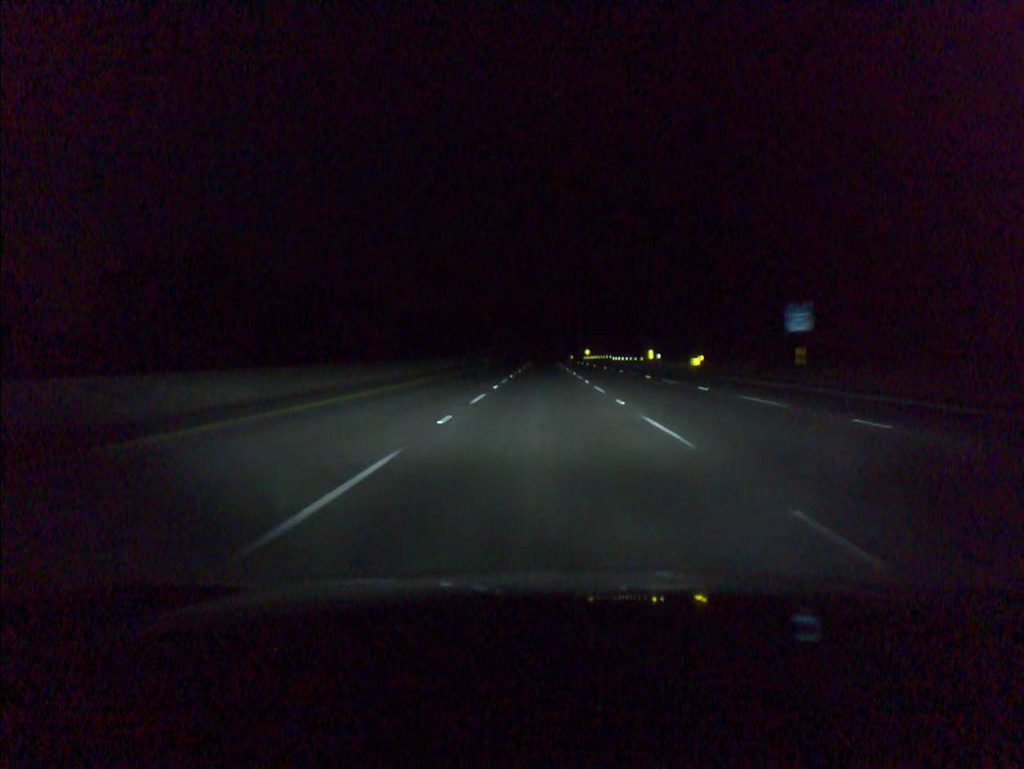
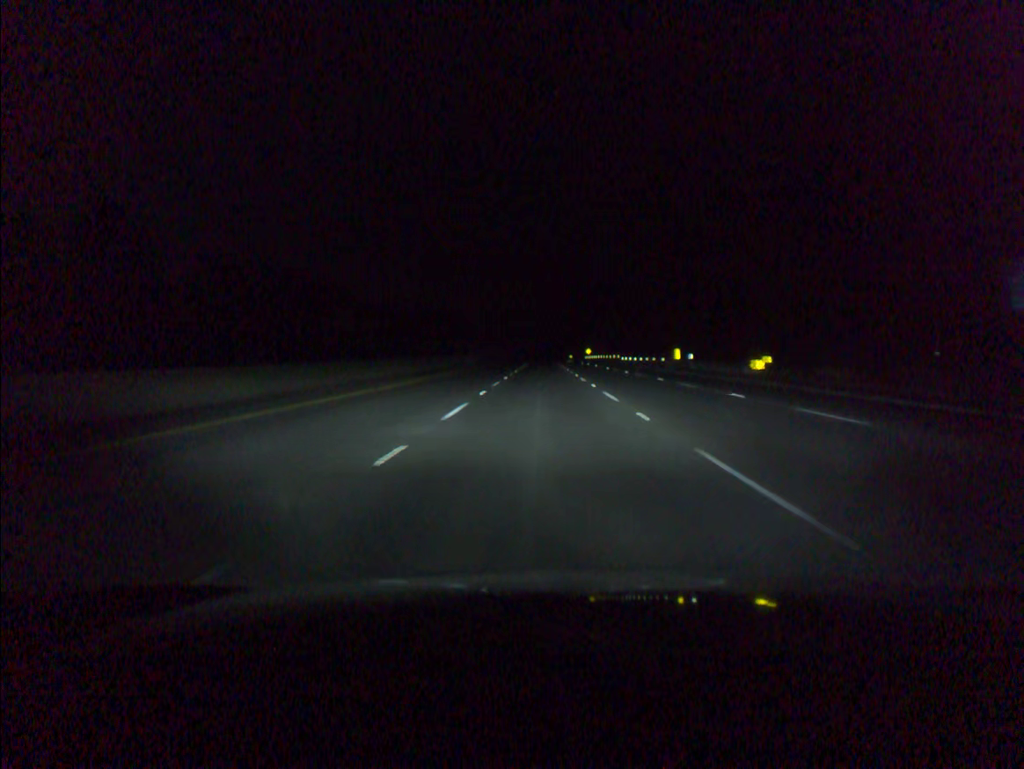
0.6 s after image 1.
(0.0, +19.6) m; 0°
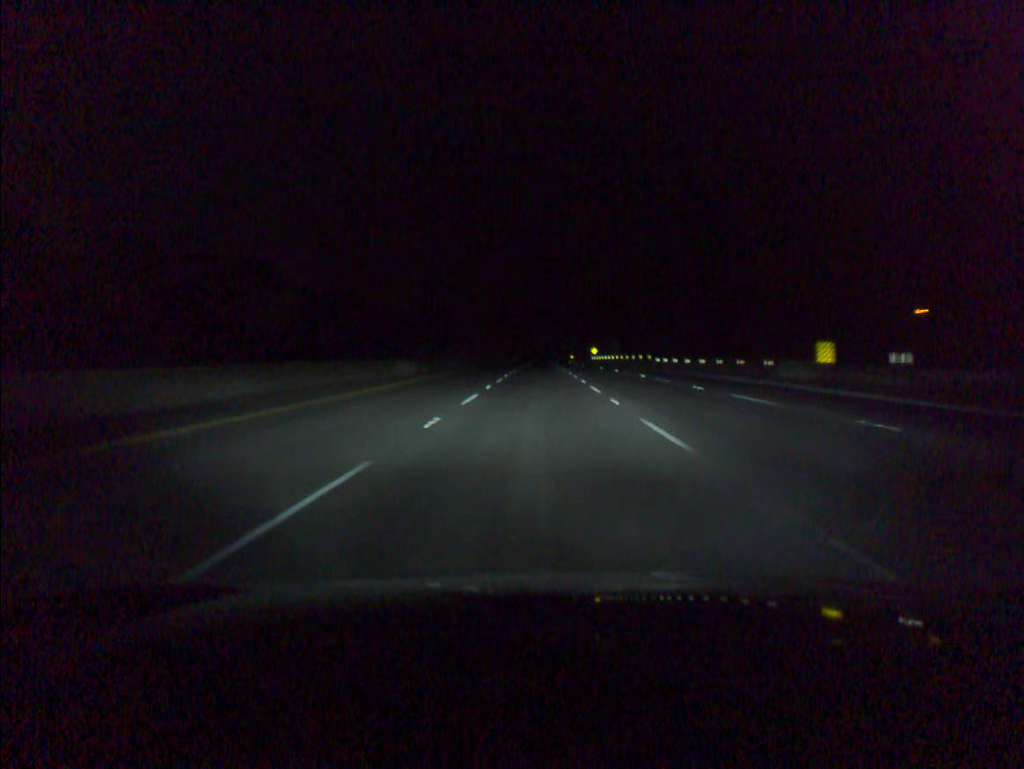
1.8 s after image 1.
(+0.1, +39.2) m; 0°
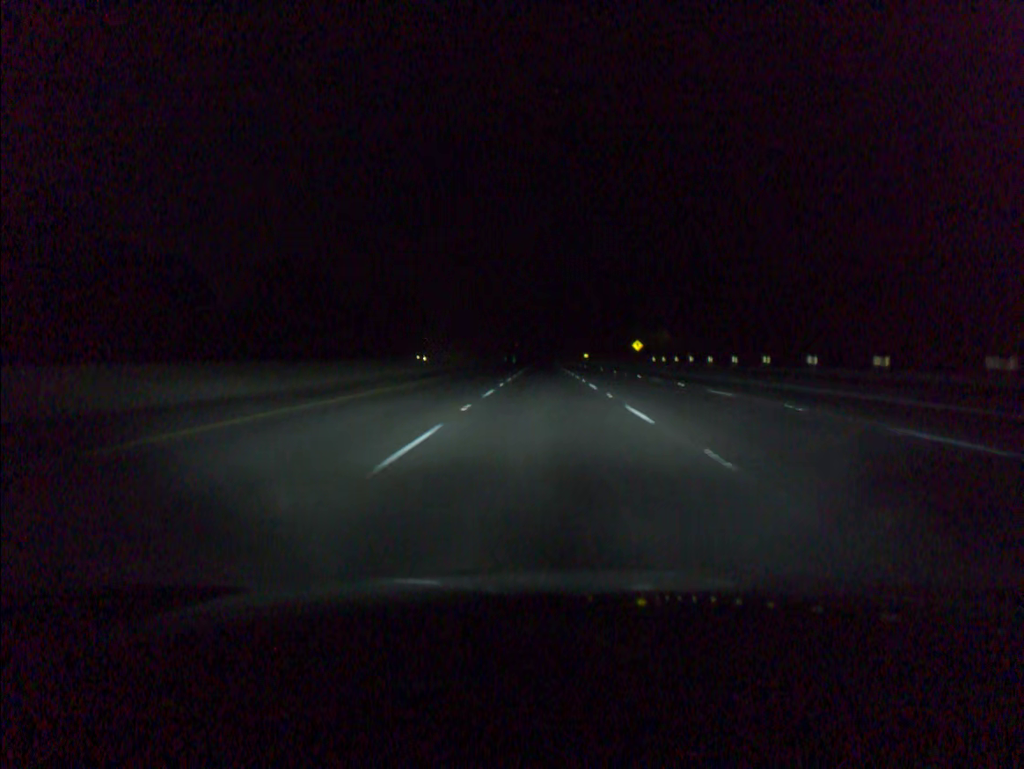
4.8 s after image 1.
(-0.3, +98.1) m; 0°
